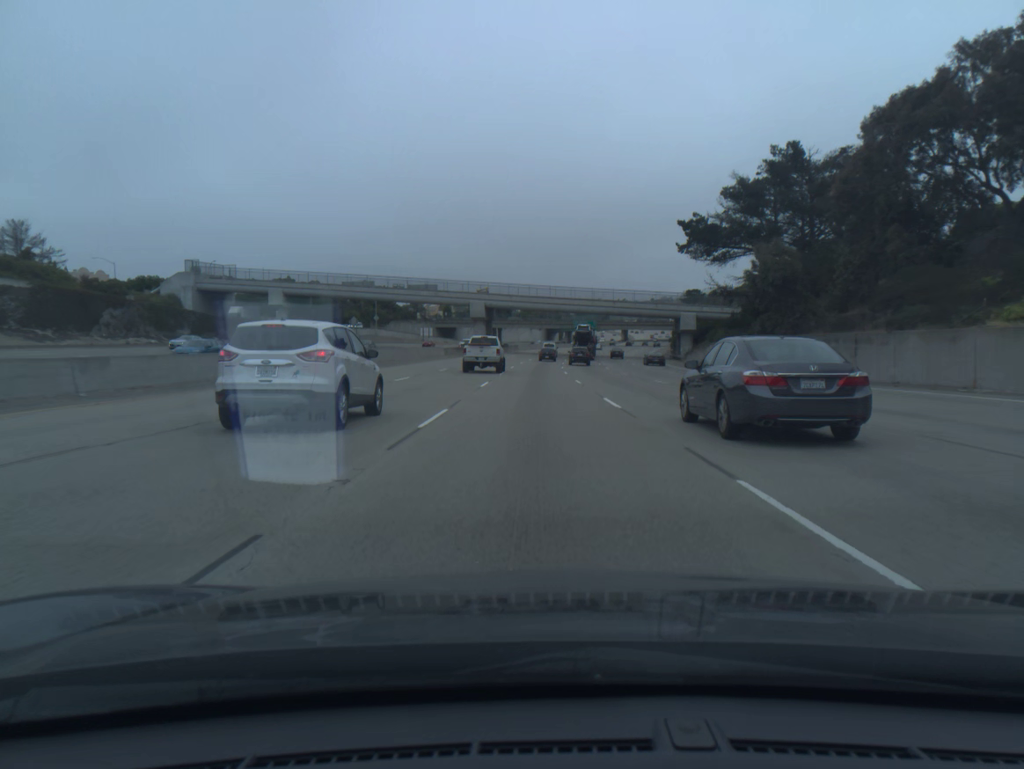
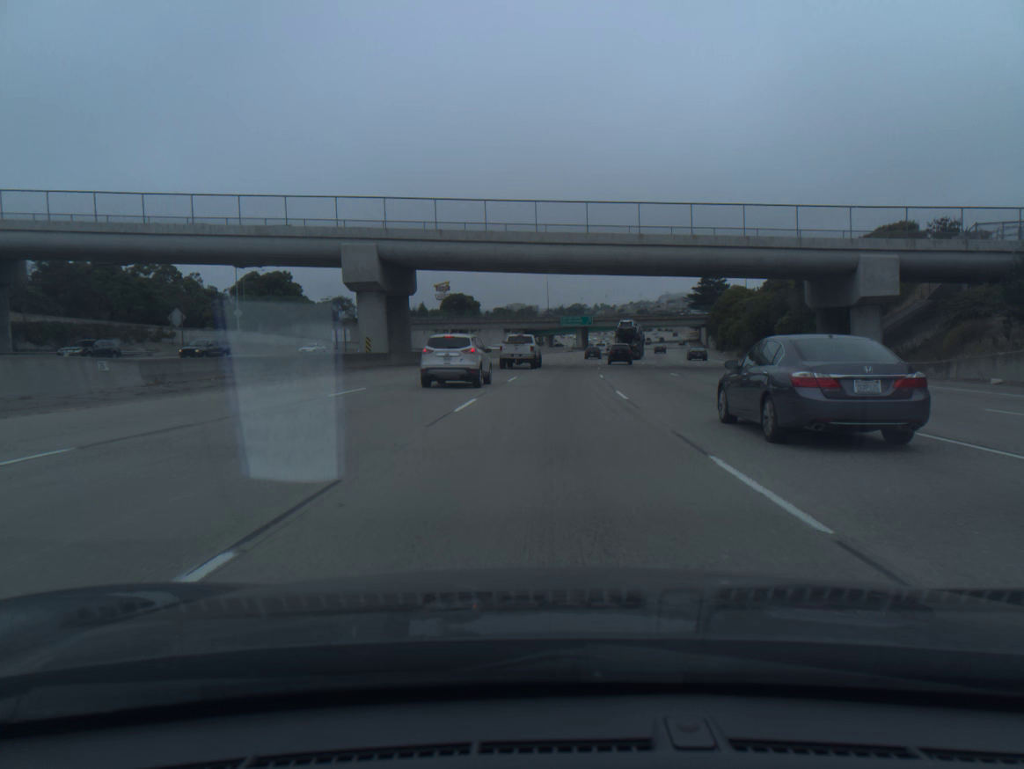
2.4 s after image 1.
(+0.3, +68.5) m; +2°
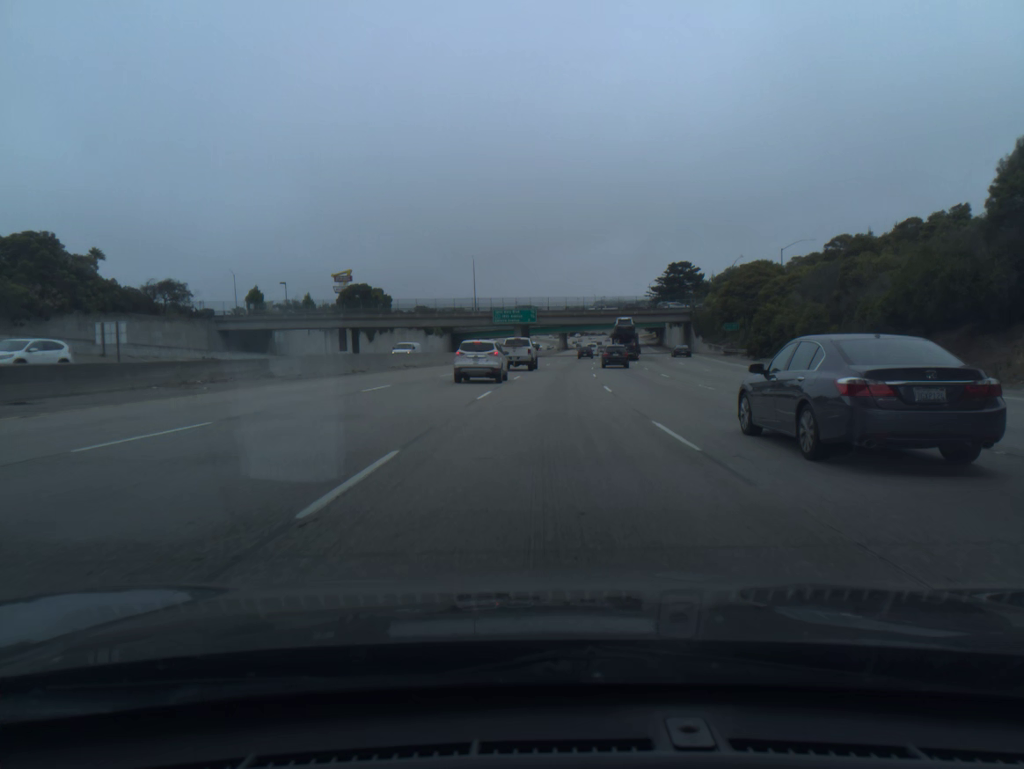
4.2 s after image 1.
(+2.0, +52.2) m; +5°
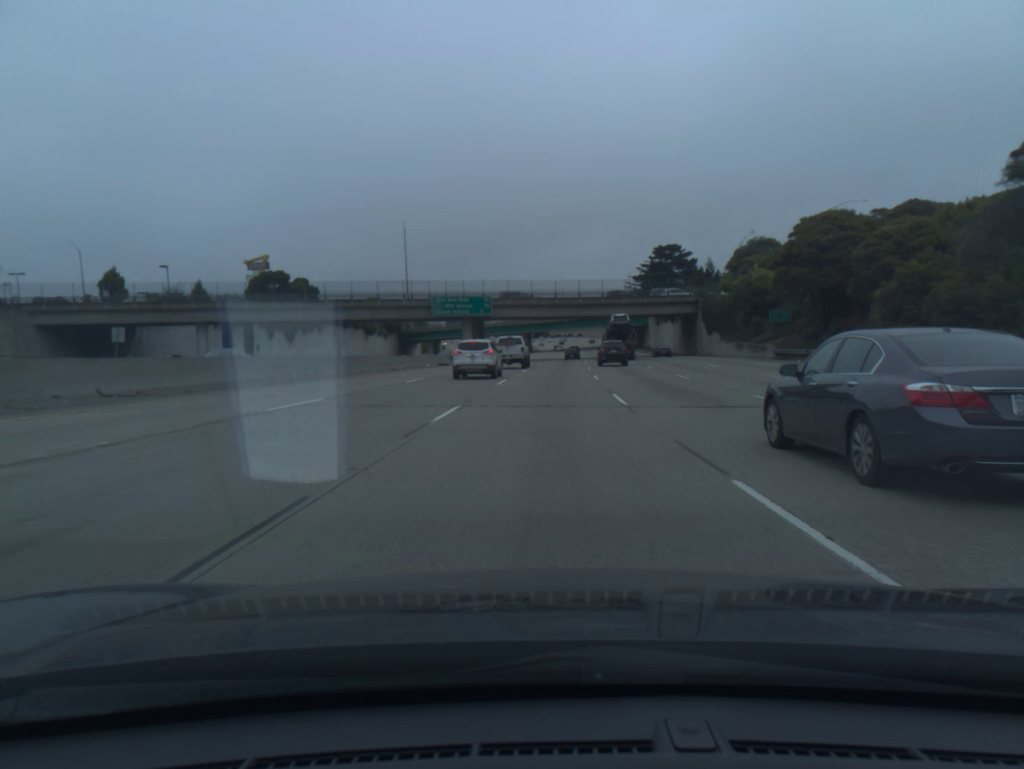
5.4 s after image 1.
(+0.9, +35.3) m; +3°
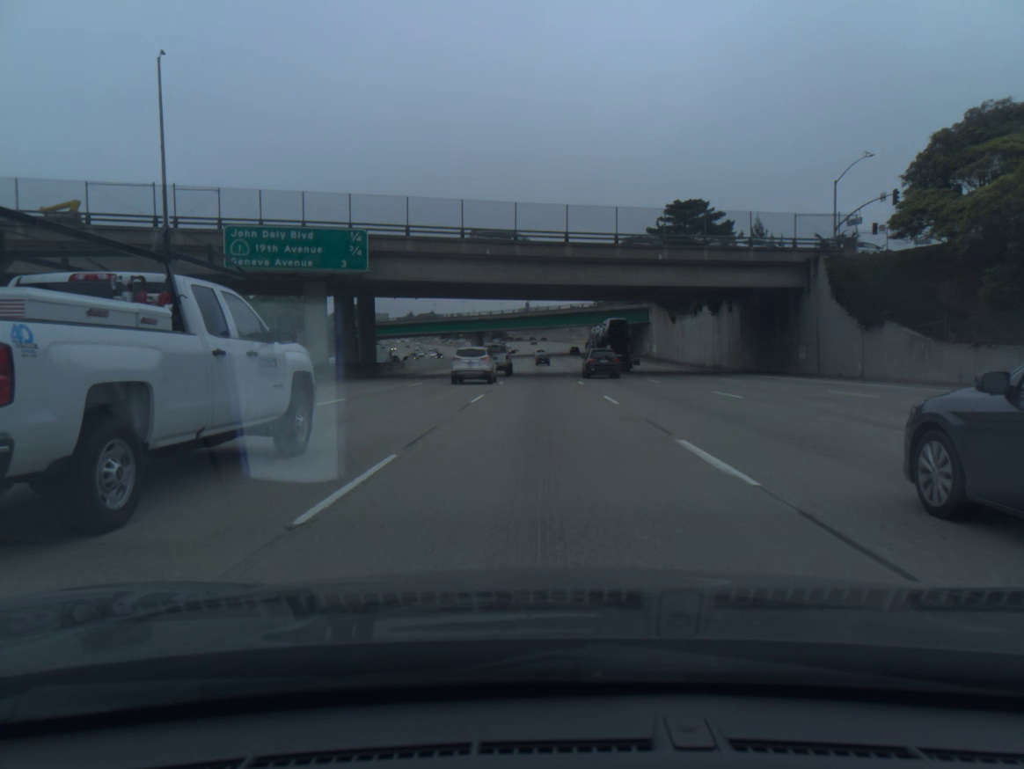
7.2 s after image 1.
(+1.5, +53.9) m; +3°
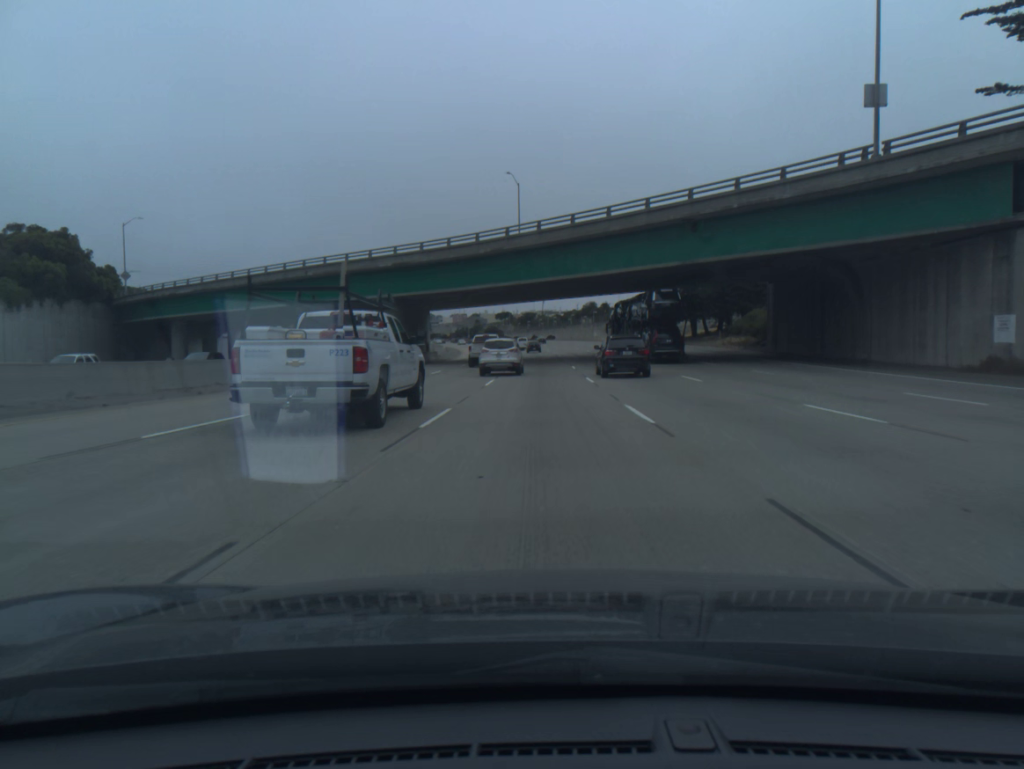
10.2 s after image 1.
(+0.2, +92.4) m; 0°
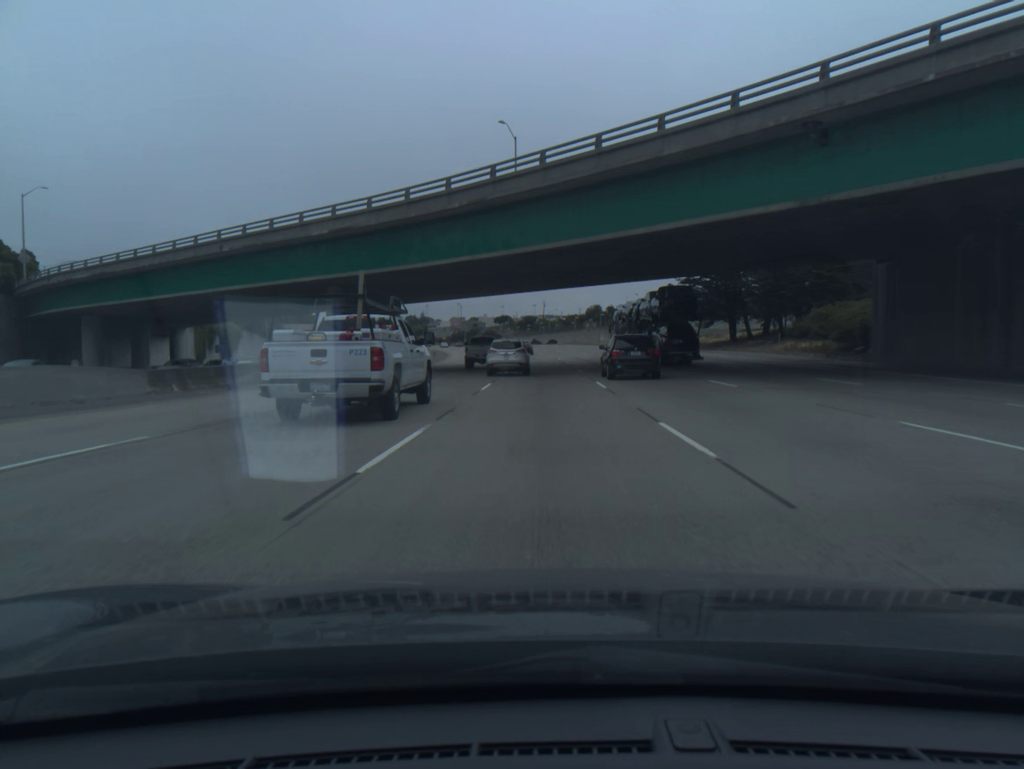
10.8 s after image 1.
(0.0, +18.6) m; 0°
